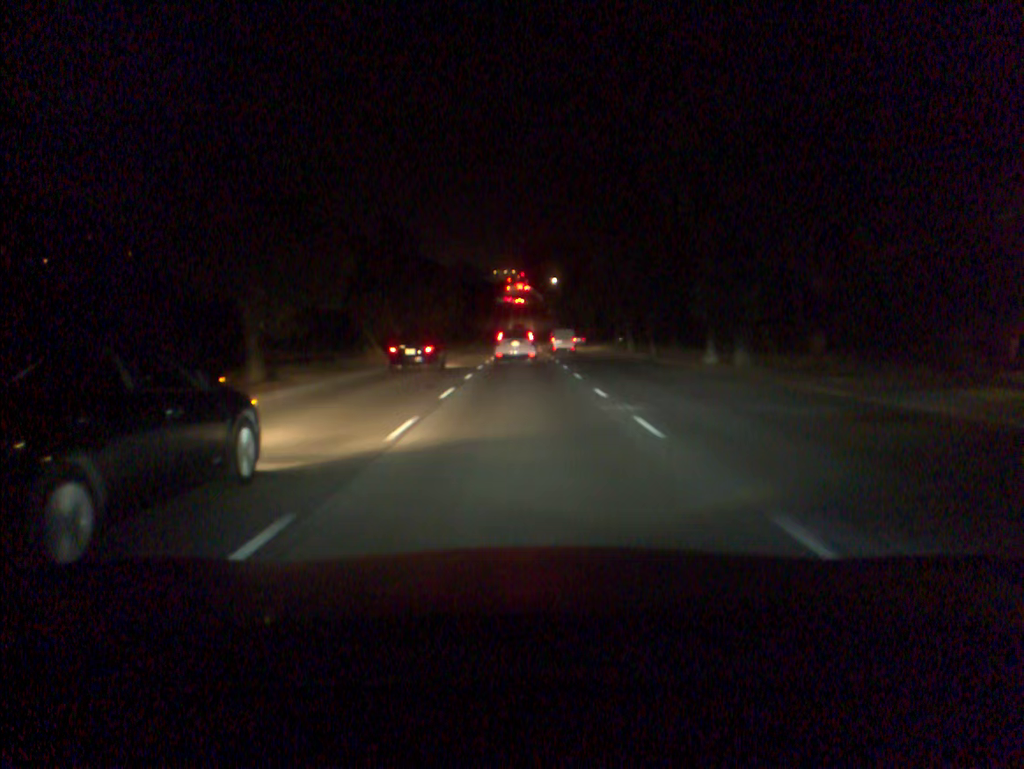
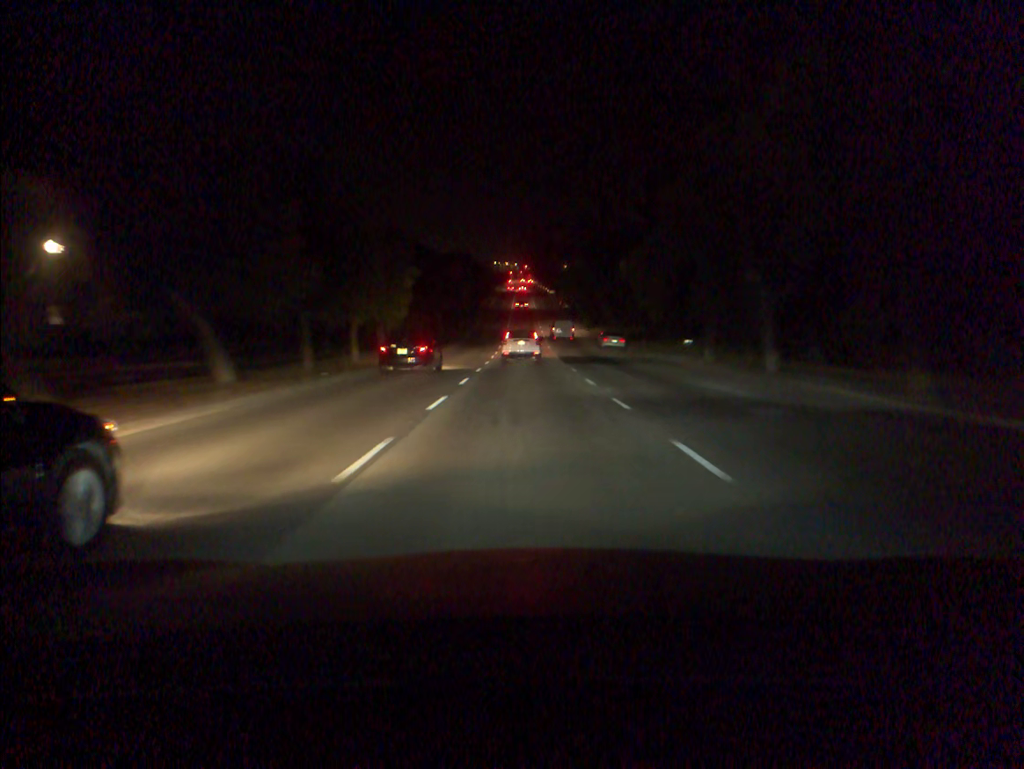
(0.0, +32.0) m; 0°
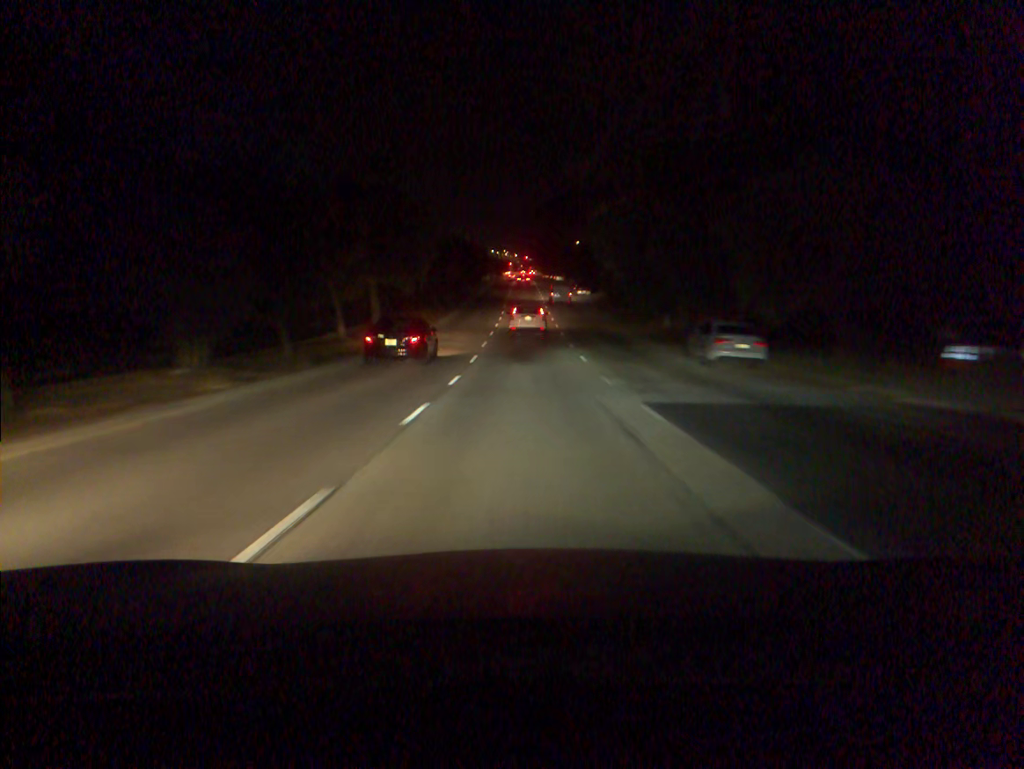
(0.0, +32.8) m; 0°
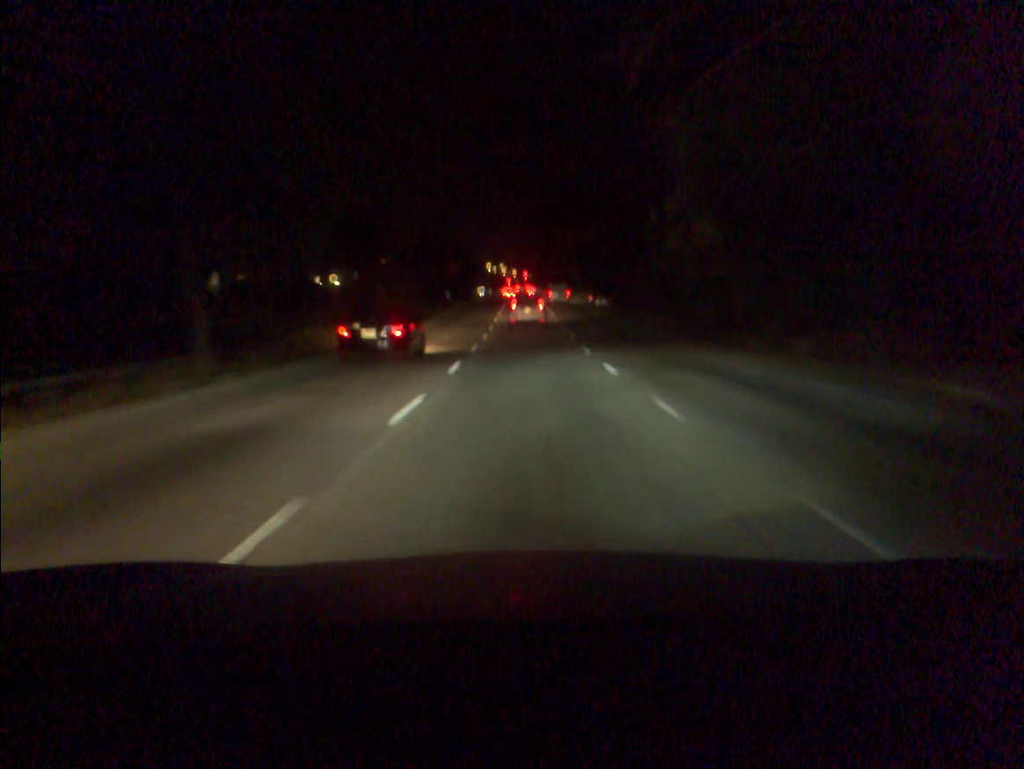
(0.0, +22.2) m; 0°
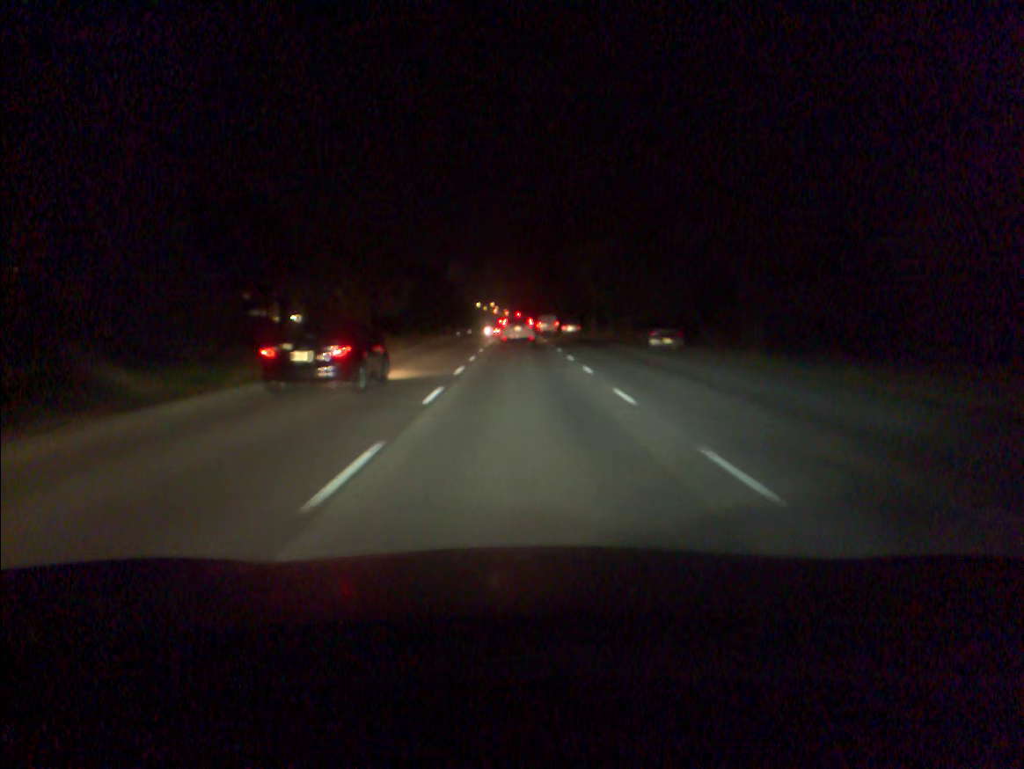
(0.0, +32.7) m; 0°
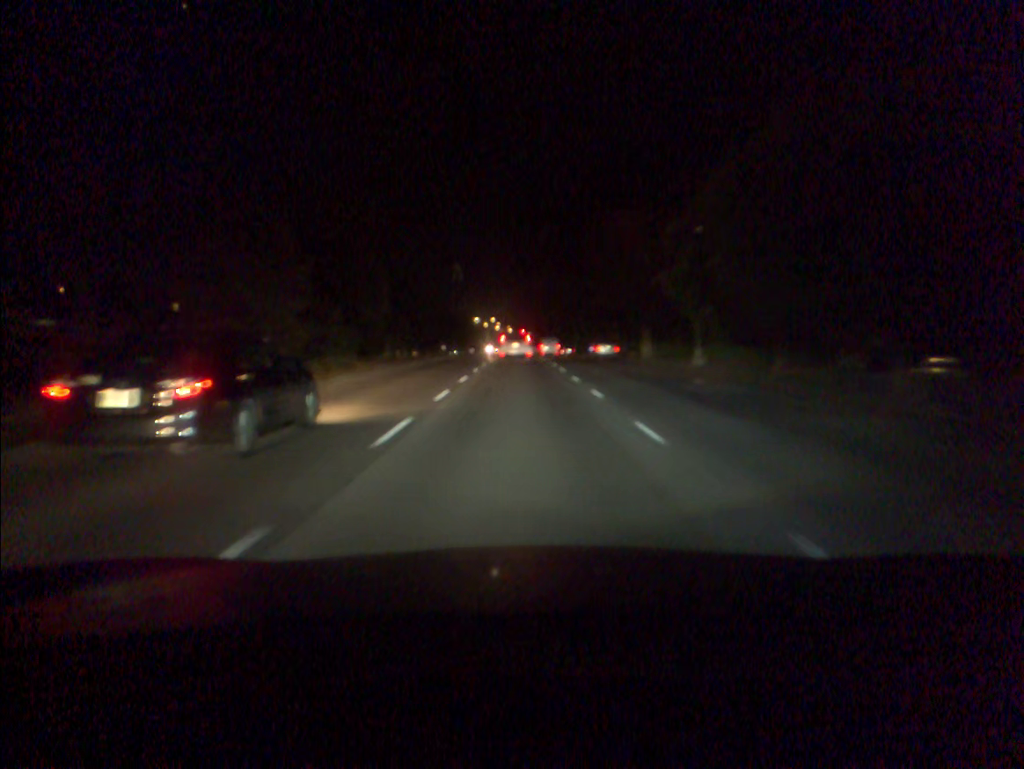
(+0.1, +32.4) m; 0°
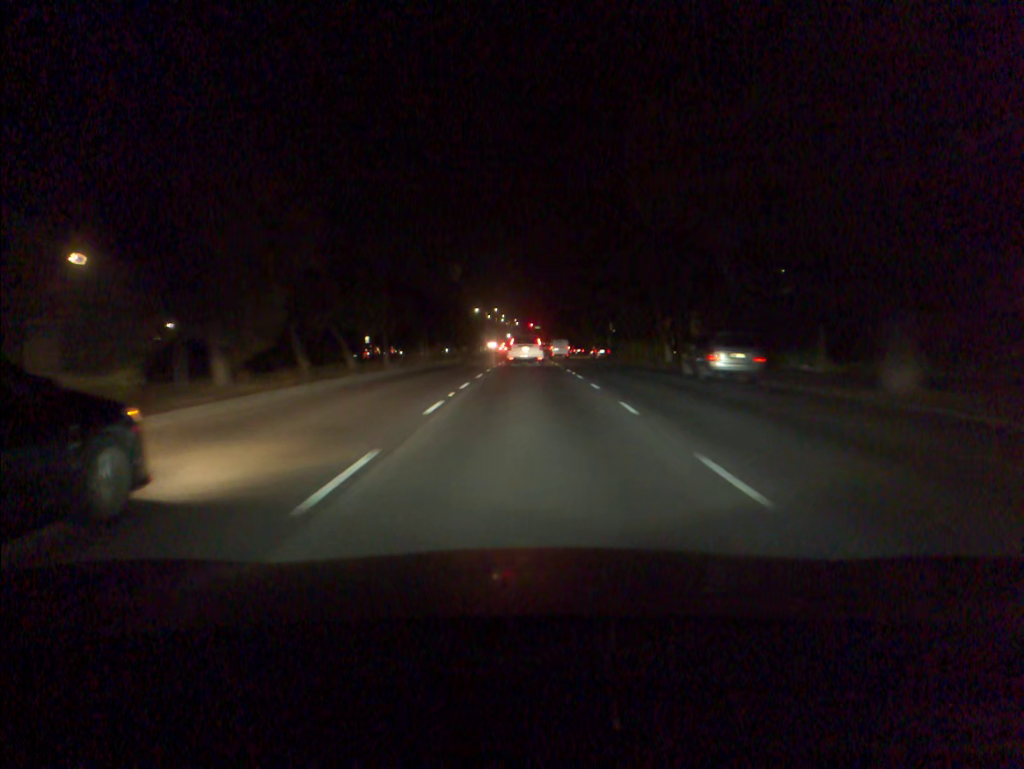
(-0.2, +32.5) m; -1°
